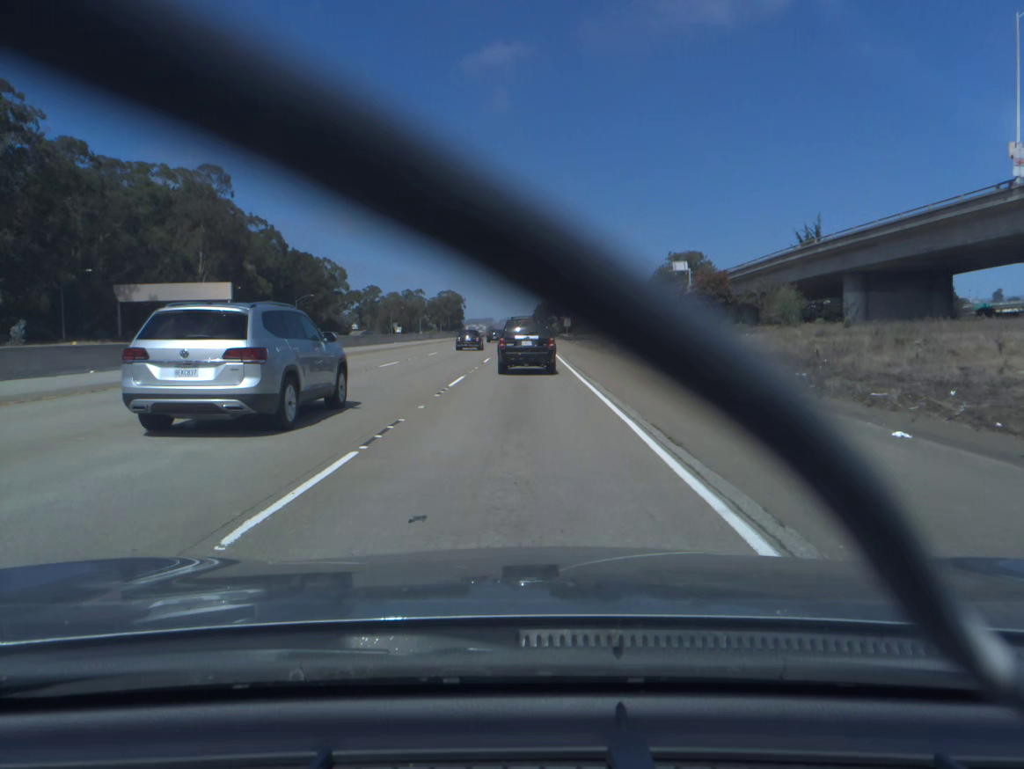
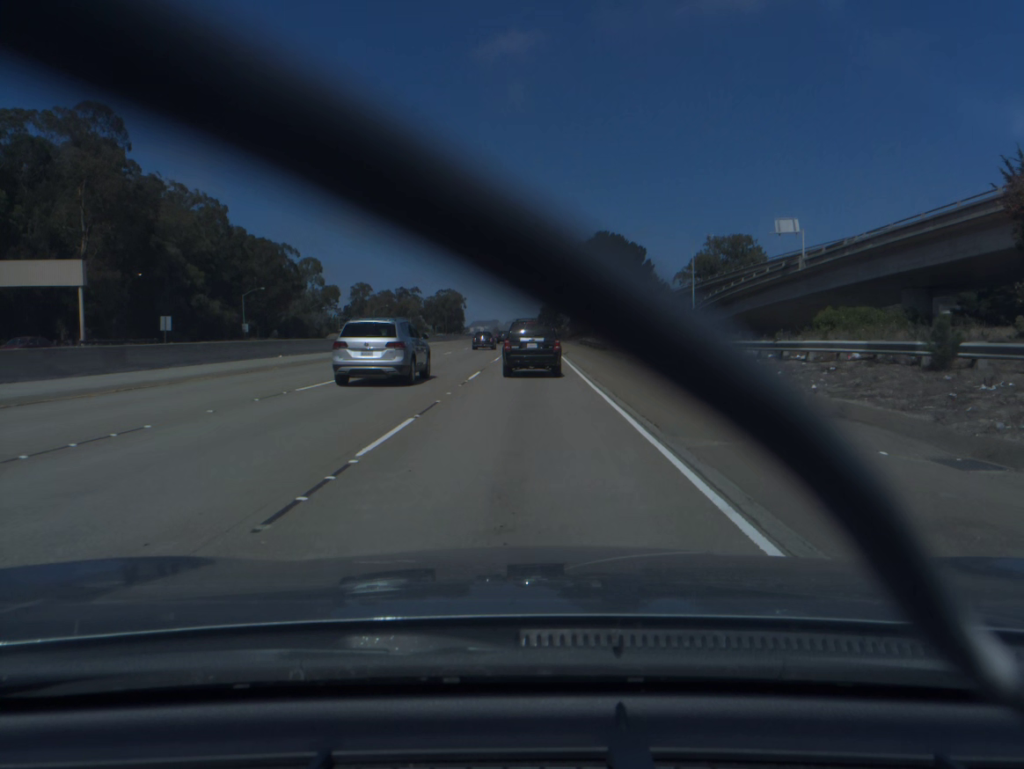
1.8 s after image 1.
(-0.1, +40.0) m; 0°
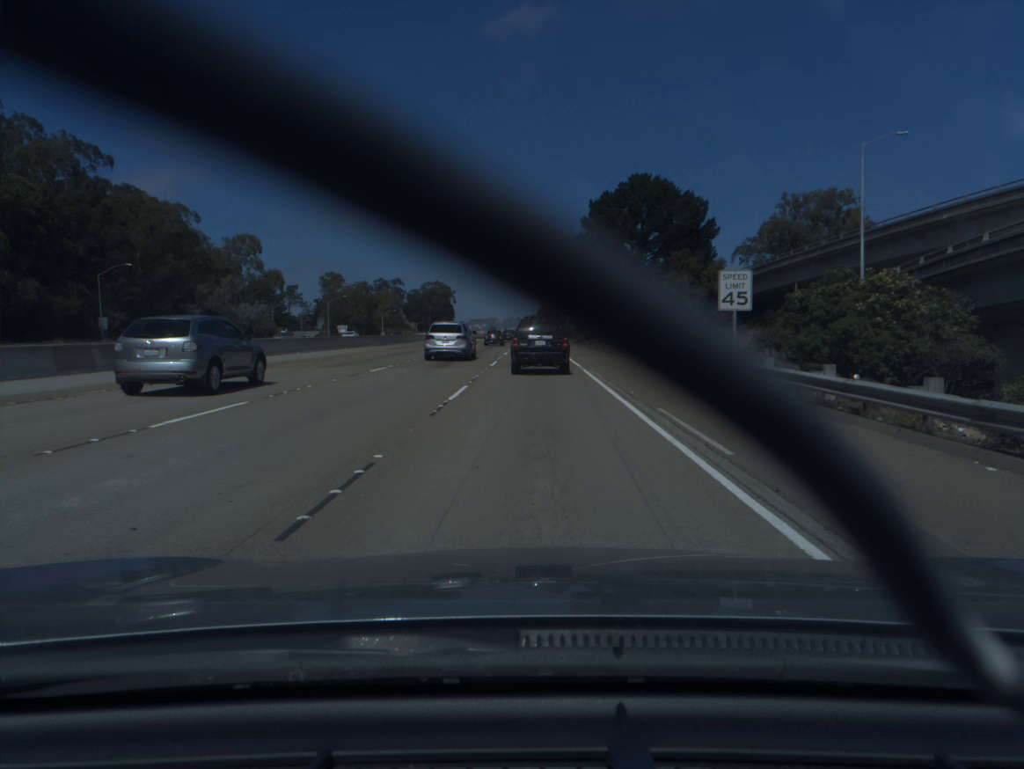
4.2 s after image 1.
(-0.1, +51.1) m; 0°
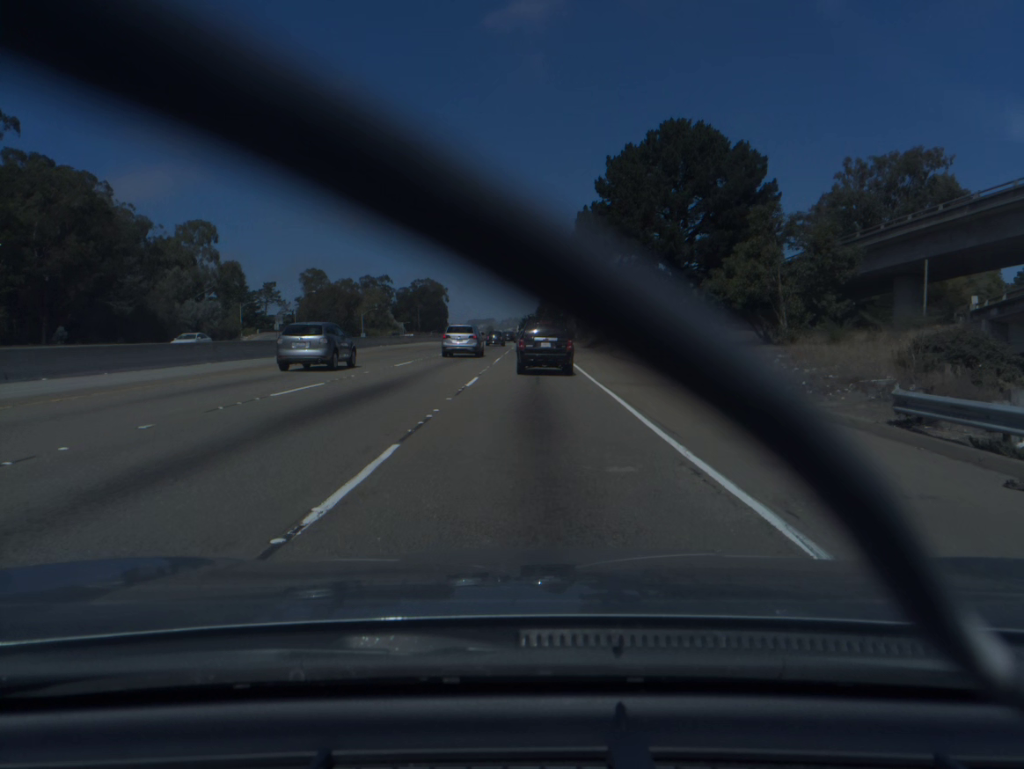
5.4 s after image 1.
(0.0, +24.7) m; 0°
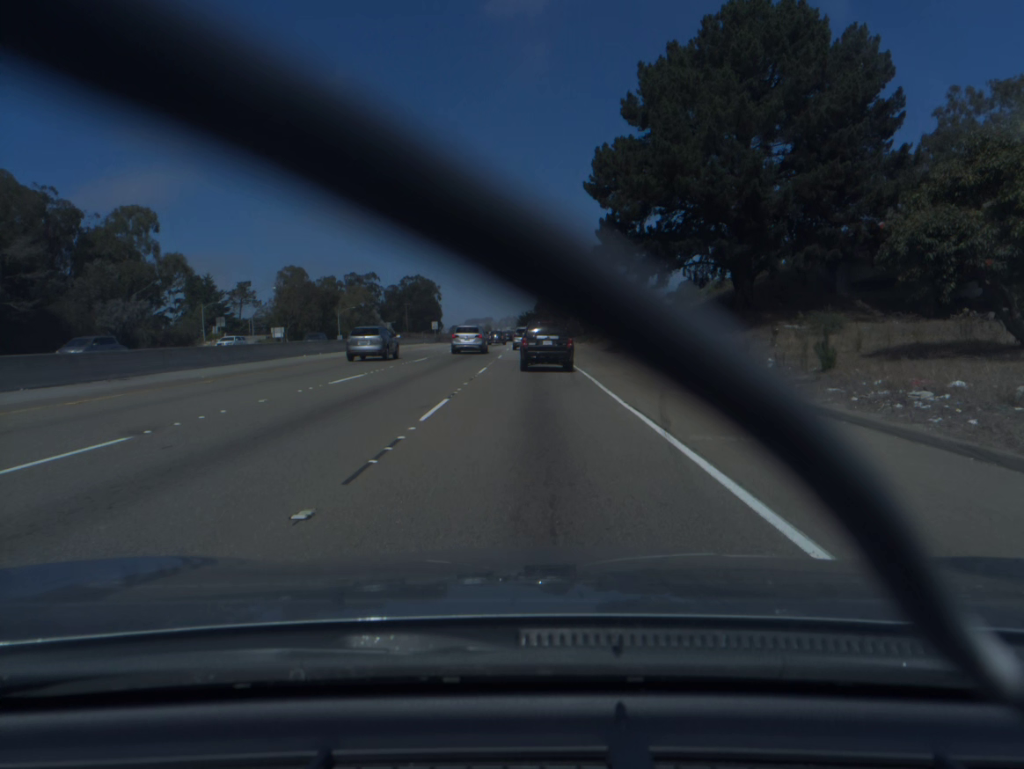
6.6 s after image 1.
(0.0, +24.3) m; 0°
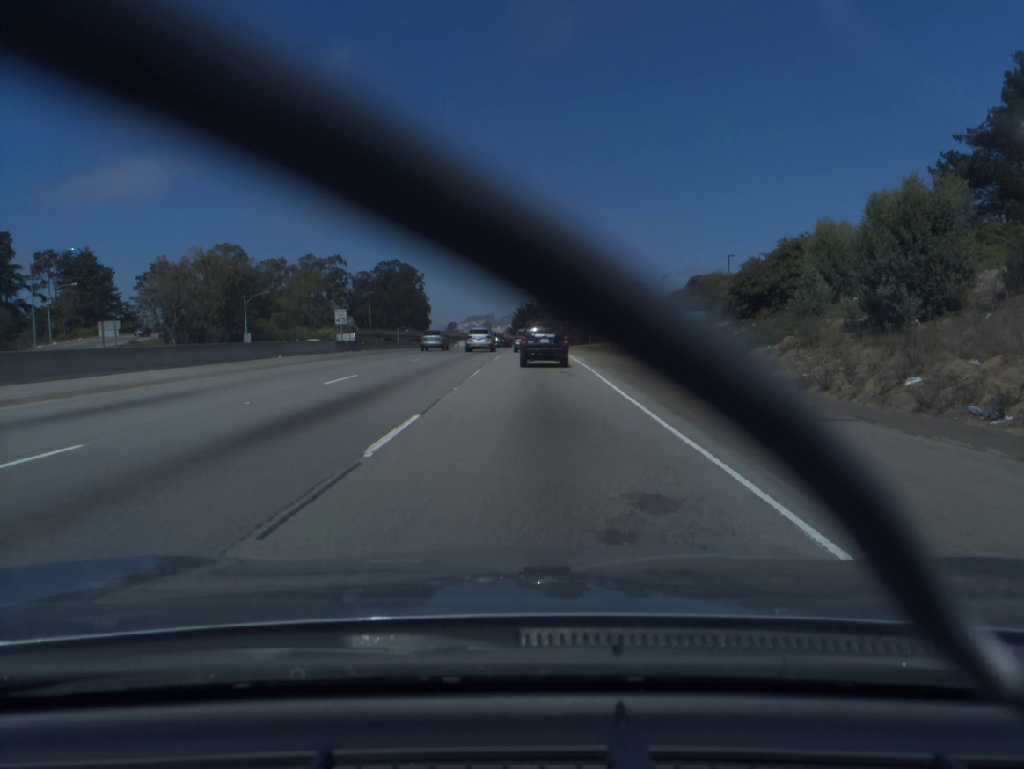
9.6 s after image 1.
(-0.1, +60.6) m; 0°
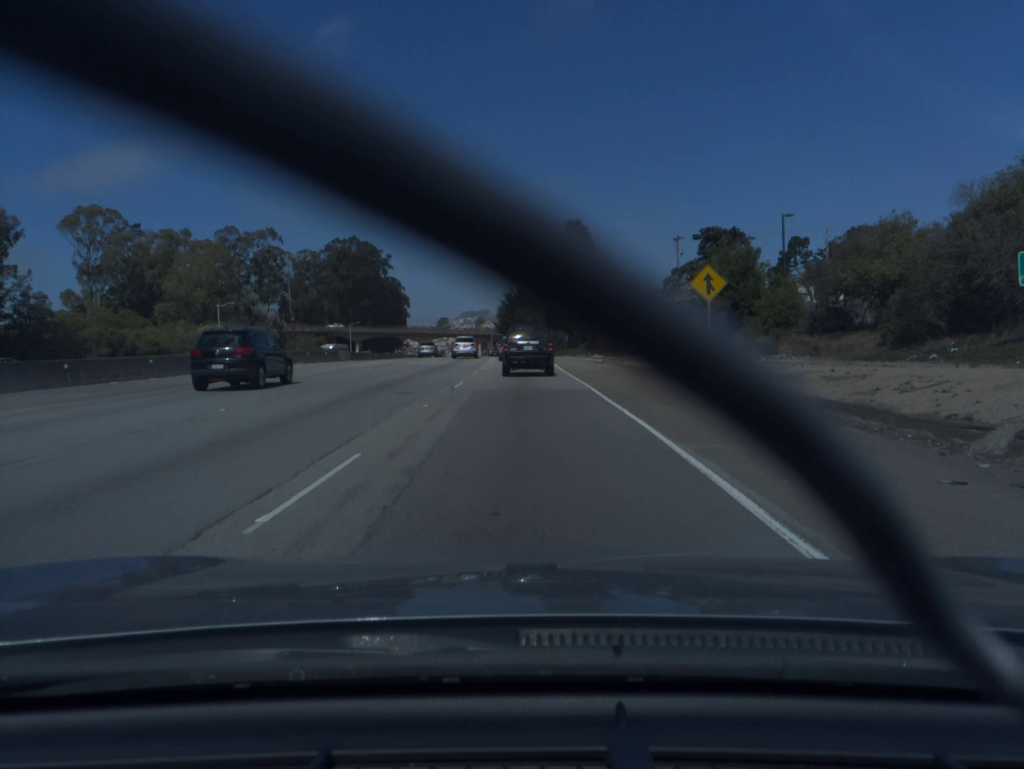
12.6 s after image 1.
(+0.5, +60.9) m; +1°
